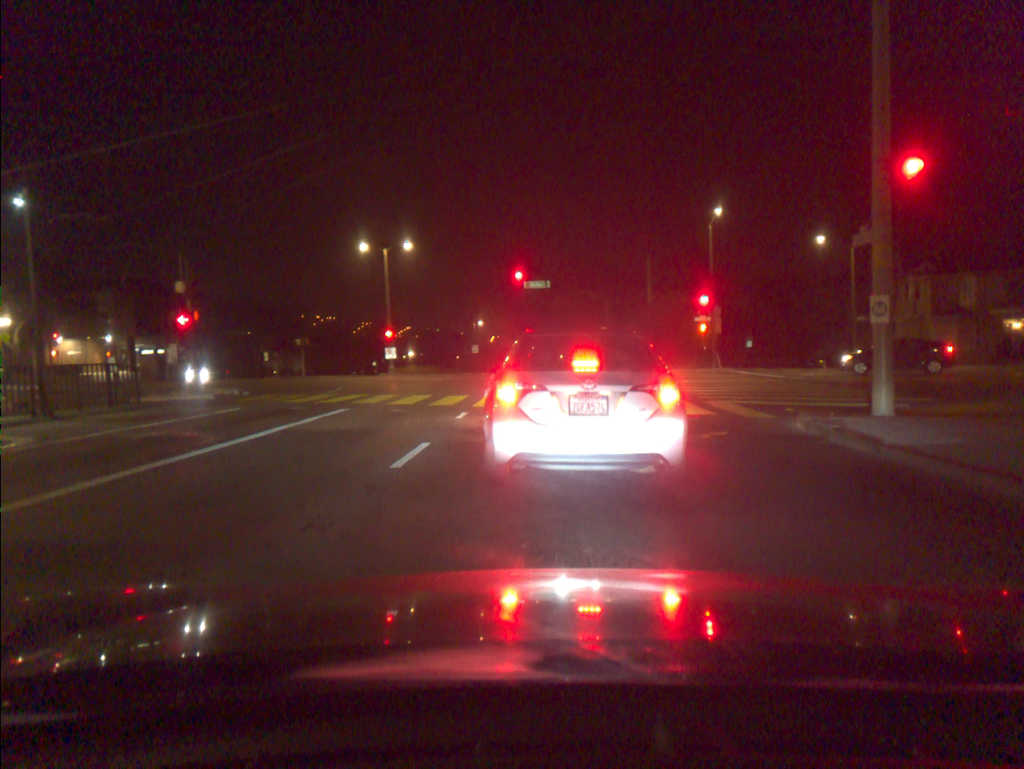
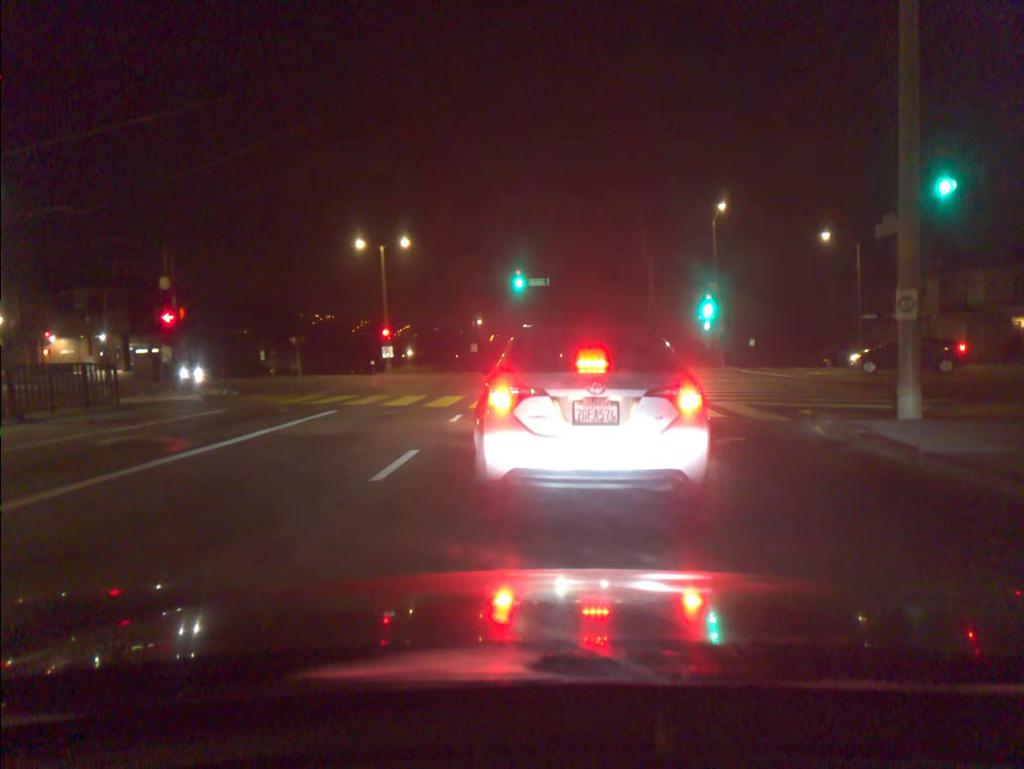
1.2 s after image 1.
(0.0, +0.9) m; 0°
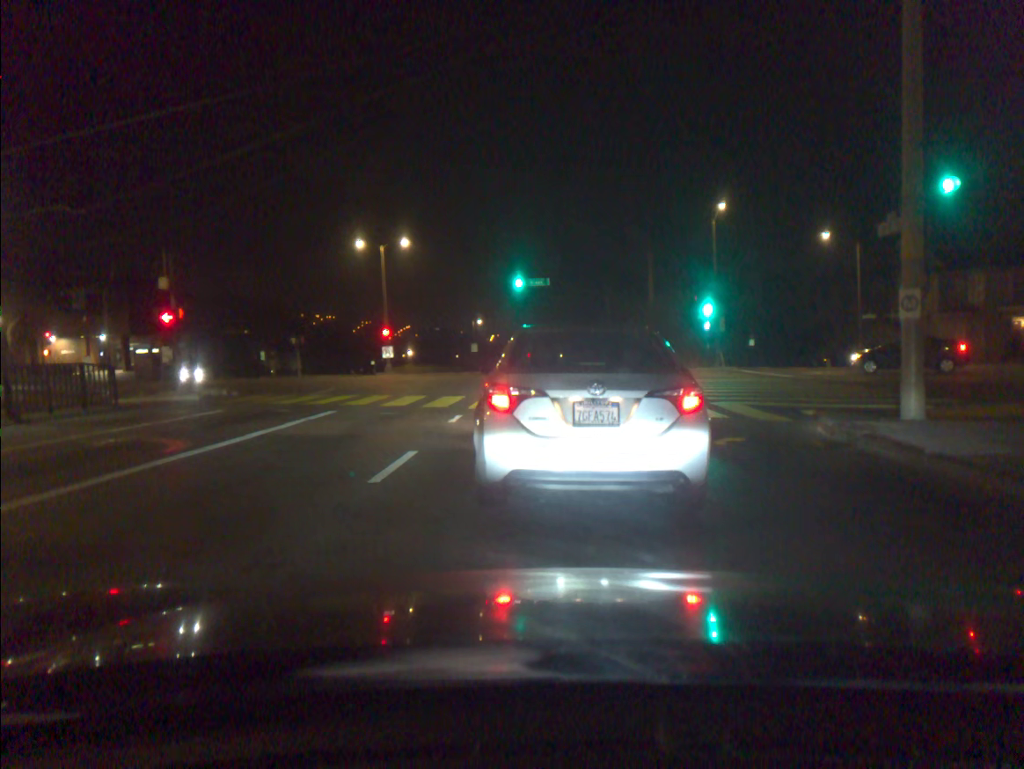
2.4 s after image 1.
(0.0, +0.1) m; 0°
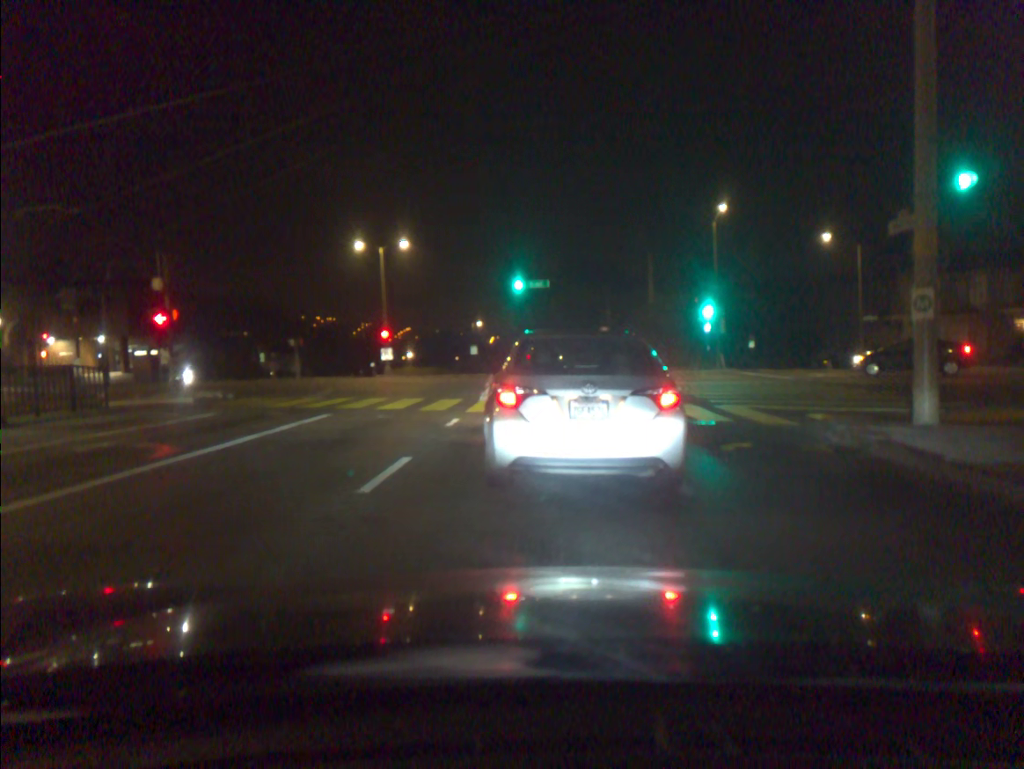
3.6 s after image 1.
(0.0, +0.4) m; 0°
